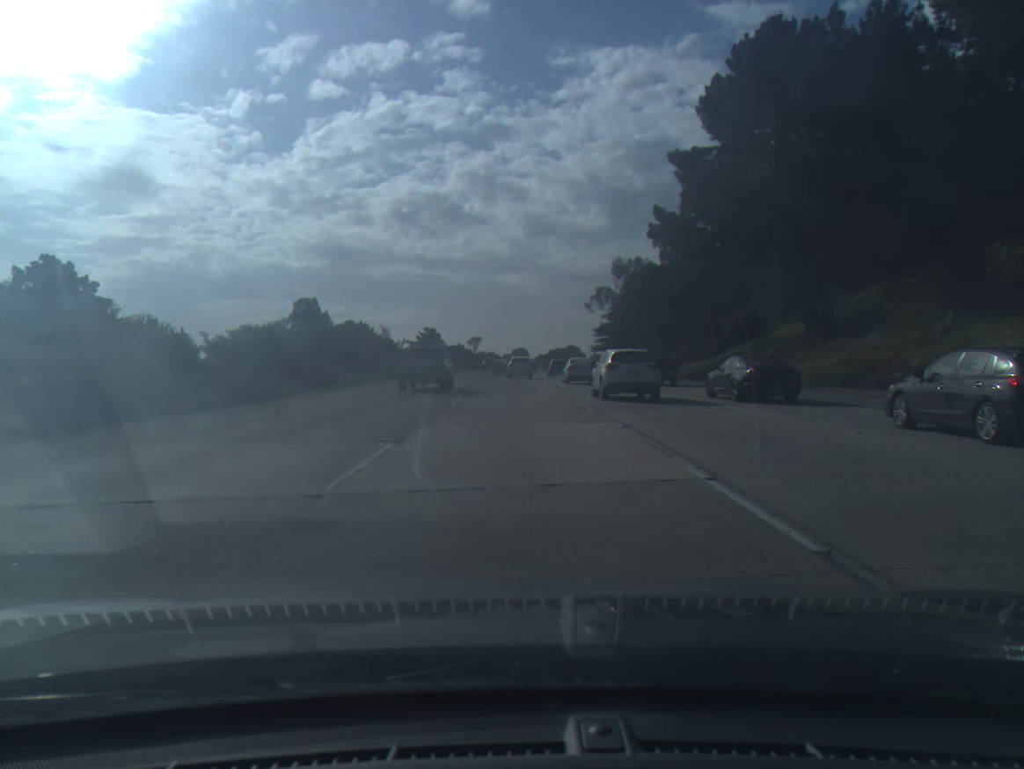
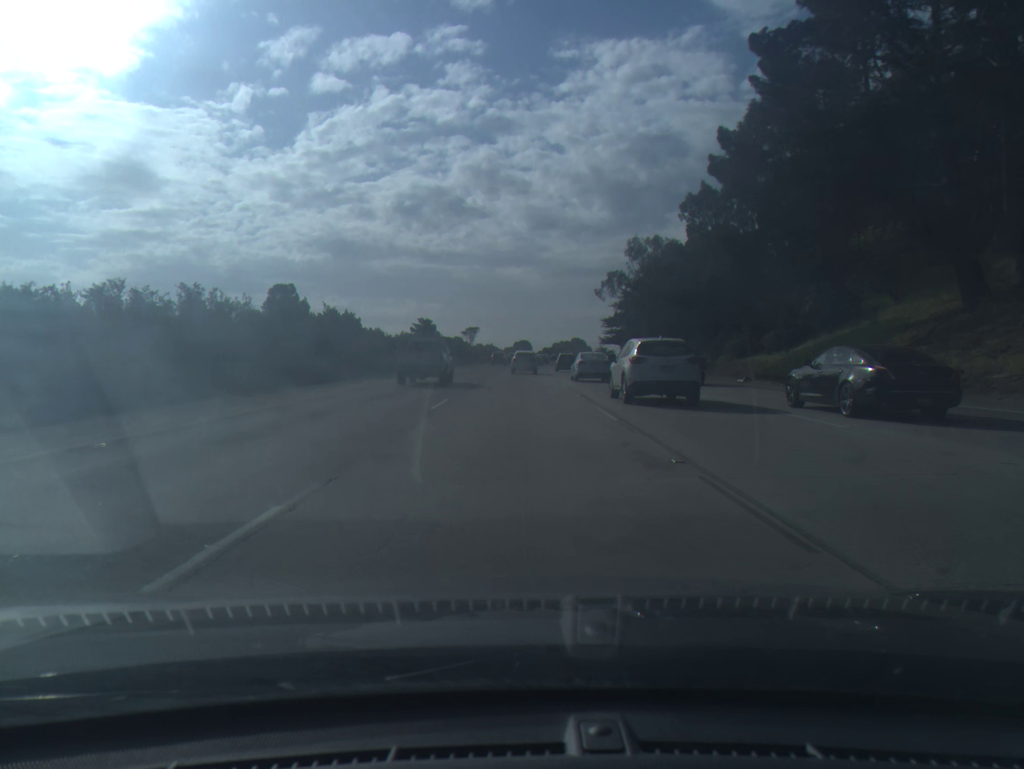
(0.0, +19.4) m; 0°
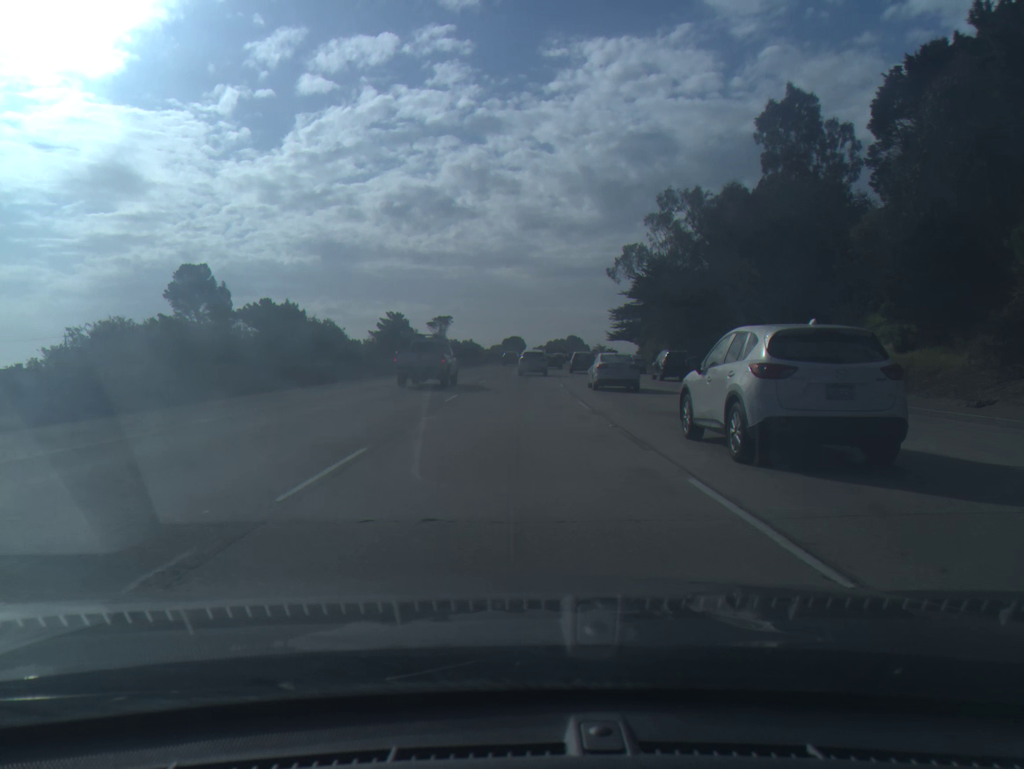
(0.0, +39.6) m; +1°
